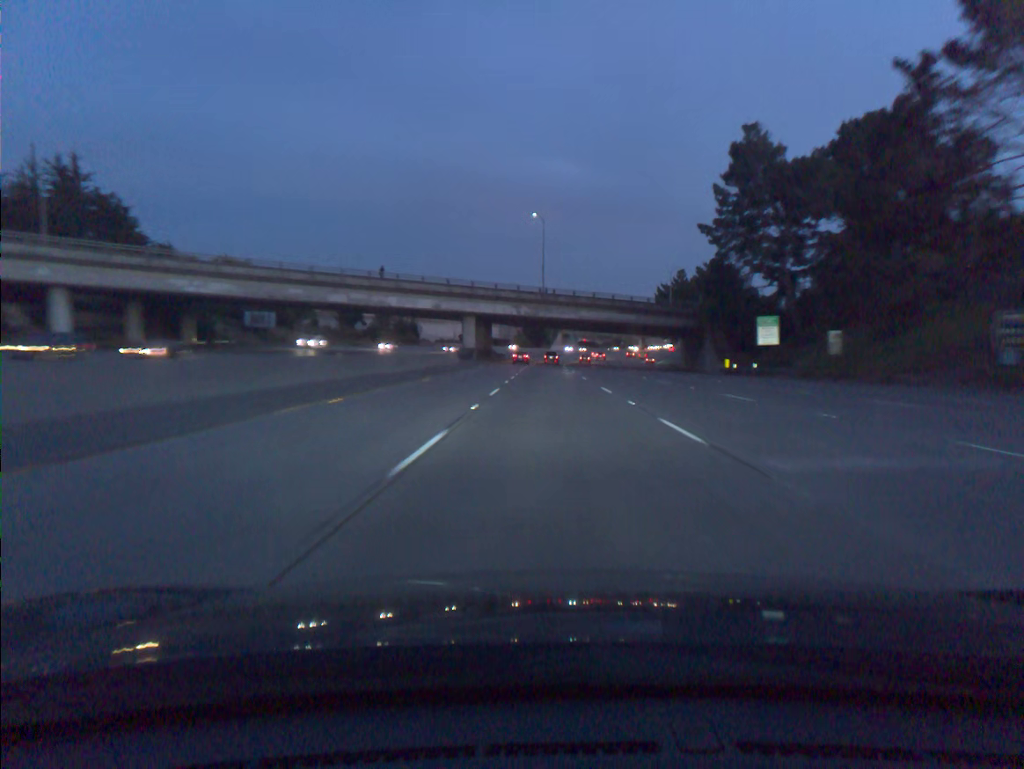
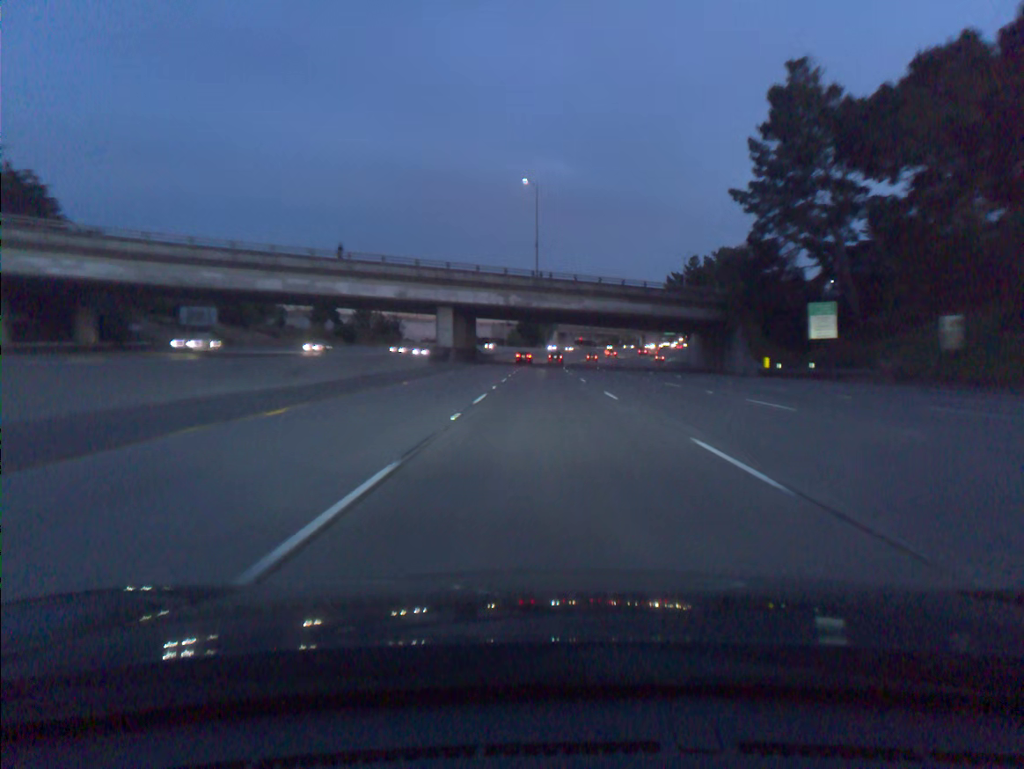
(+0.1, +18.5) m; 0°
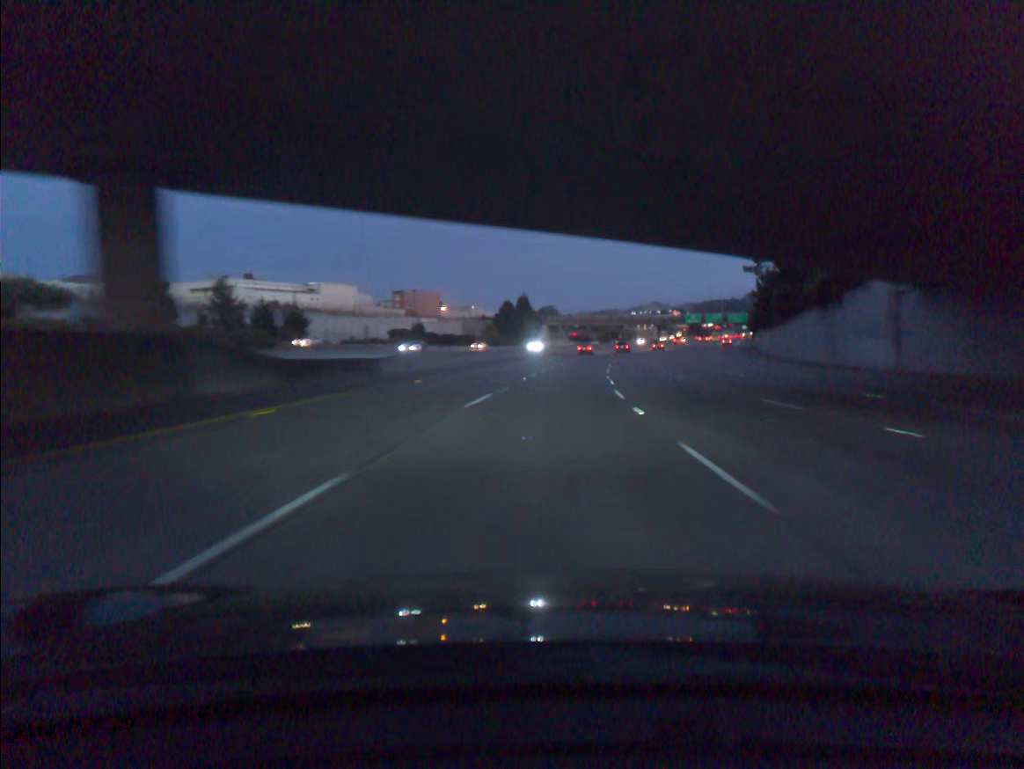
(+0.4, +73.7) m; +1°
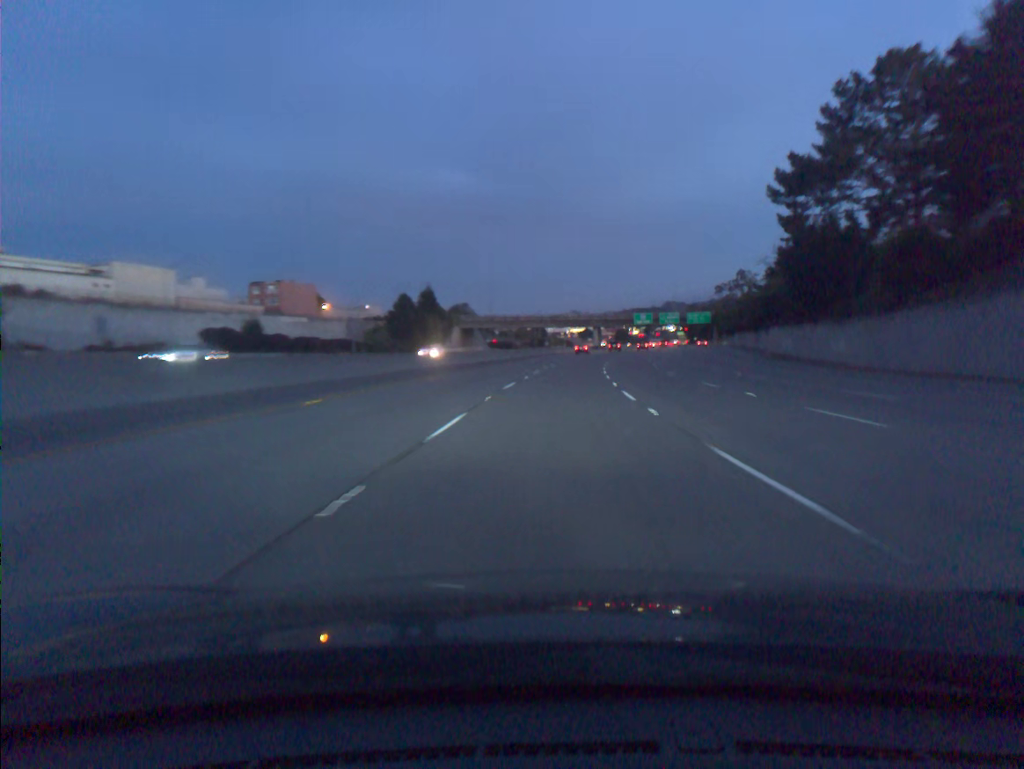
(+2.4, +55.0) m; +6°
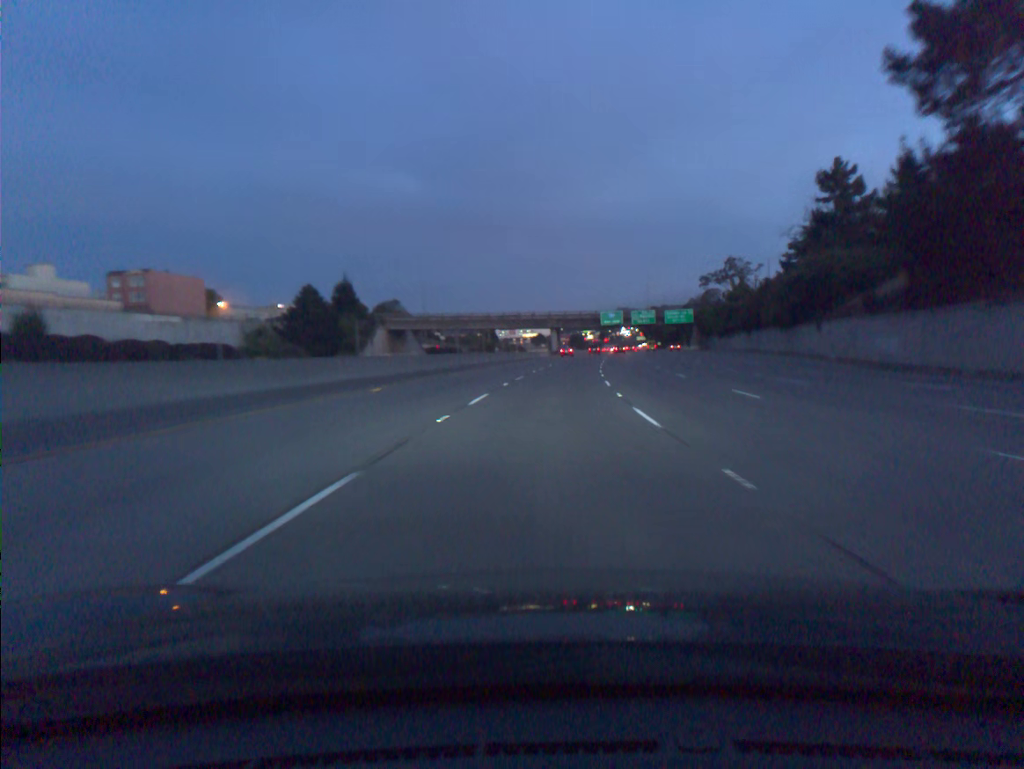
(+1.2, +36.5) m; +3°
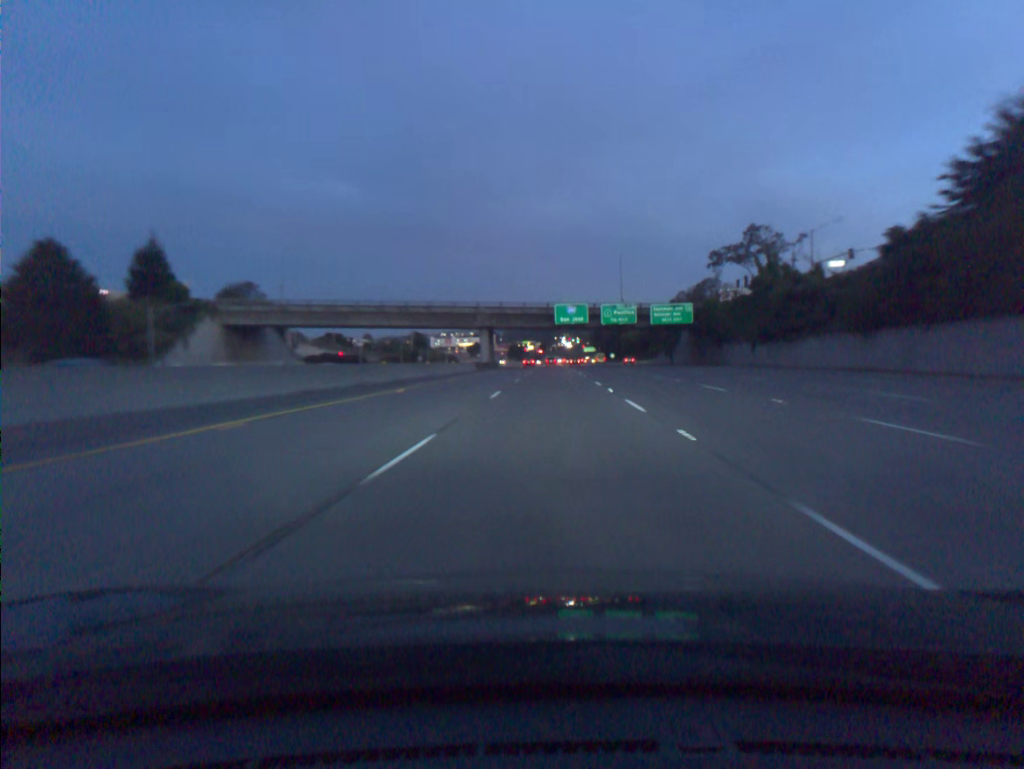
(+2.1, +54.6) m; +4°
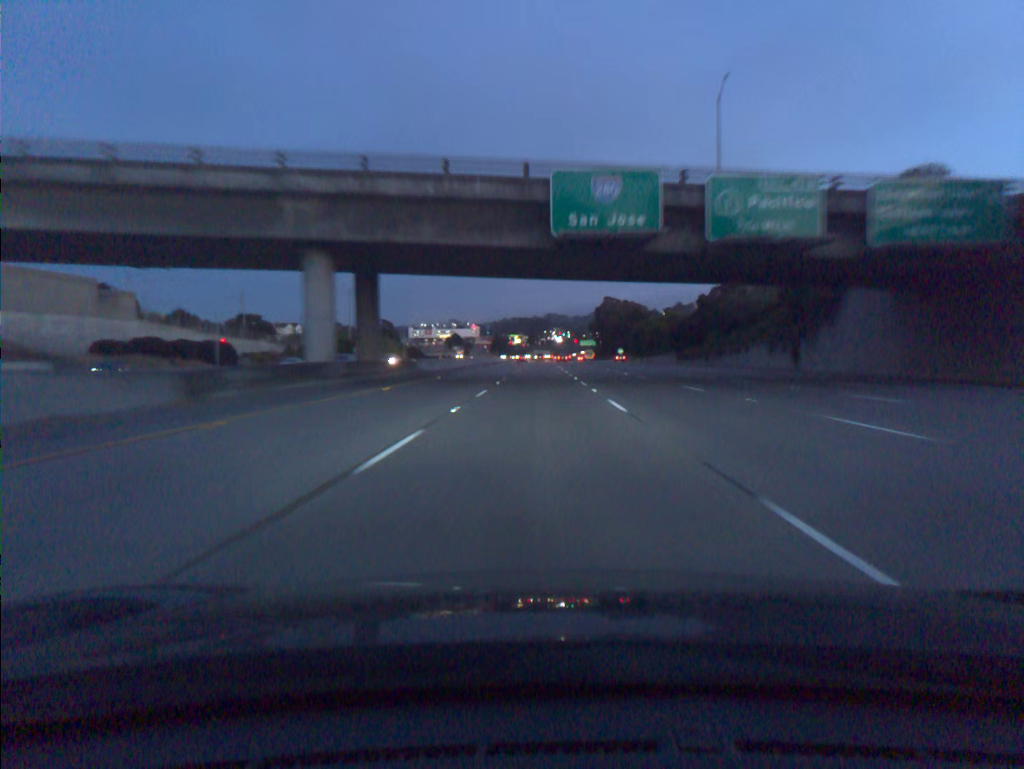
(+1.2, +72.8) m; +1°
